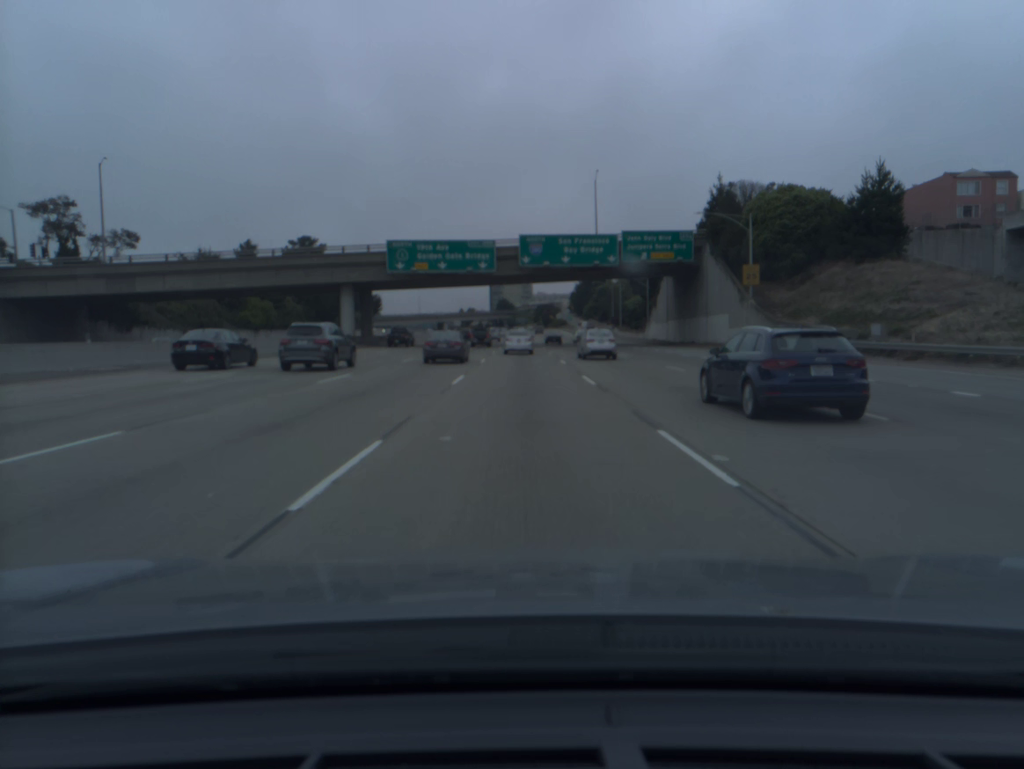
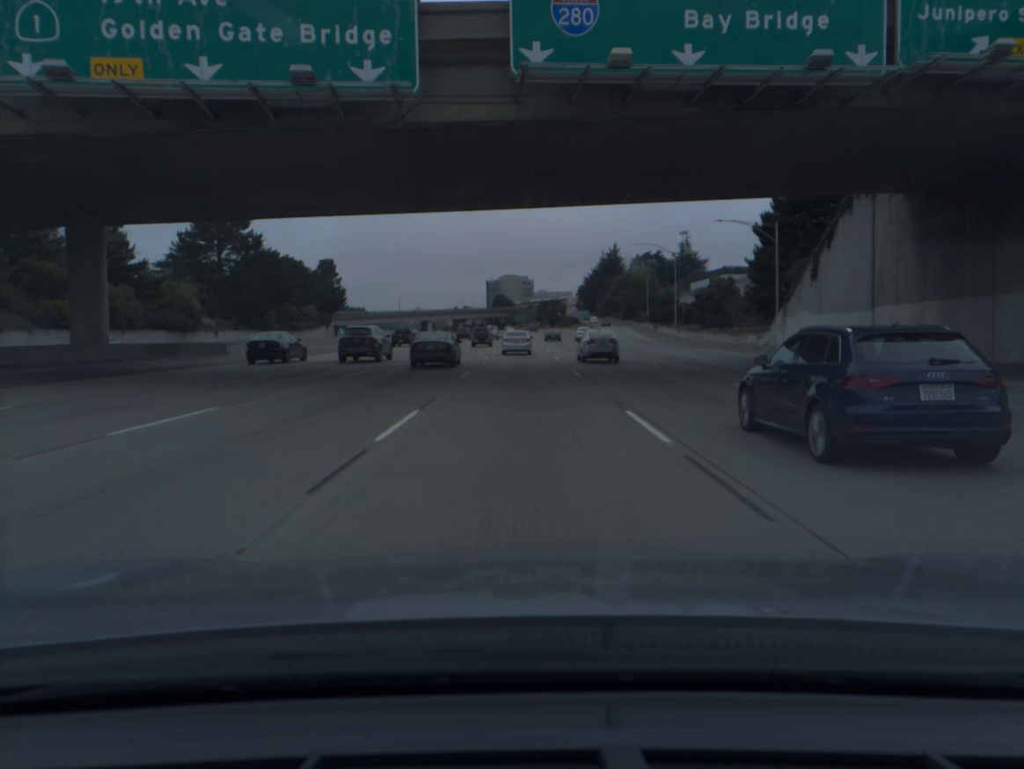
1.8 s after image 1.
(0.0, +53.3) m; 0°
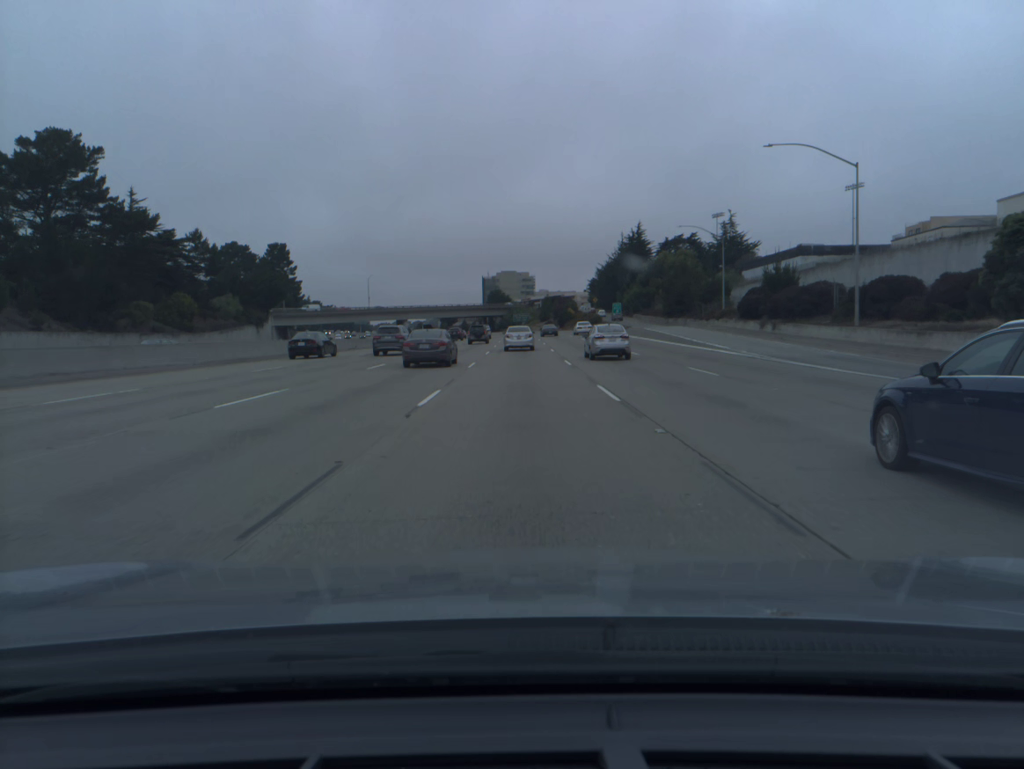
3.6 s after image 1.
(-0.1, +52.7) m; 0°
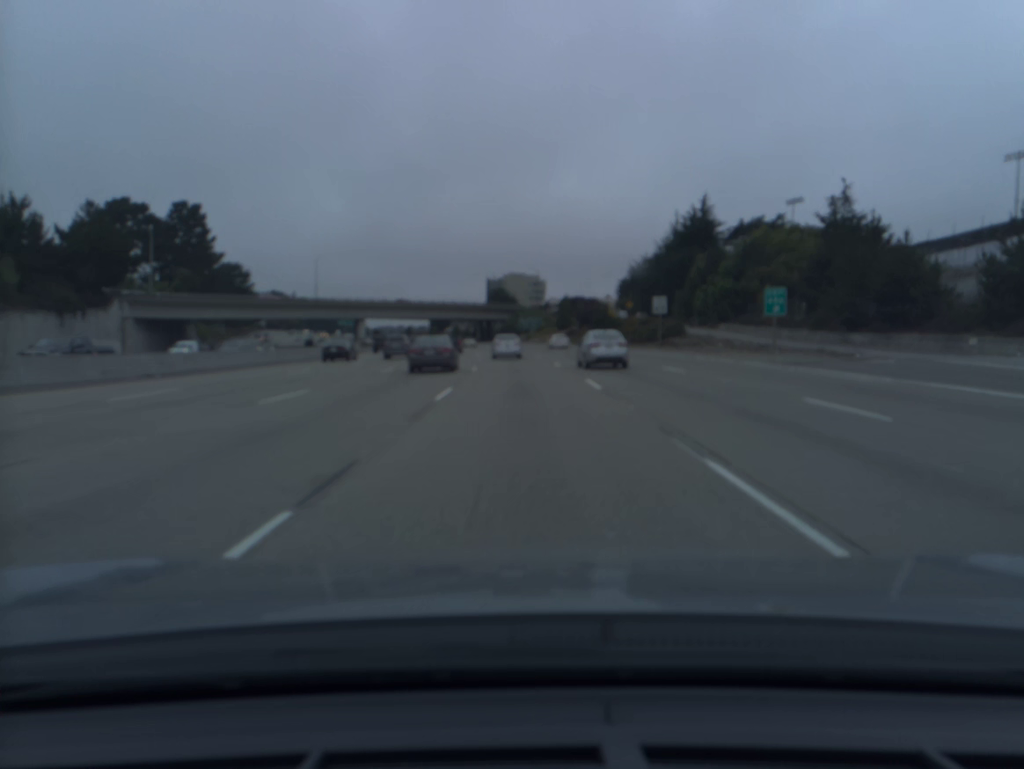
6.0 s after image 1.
(-0.2, +69.3) m; -1°
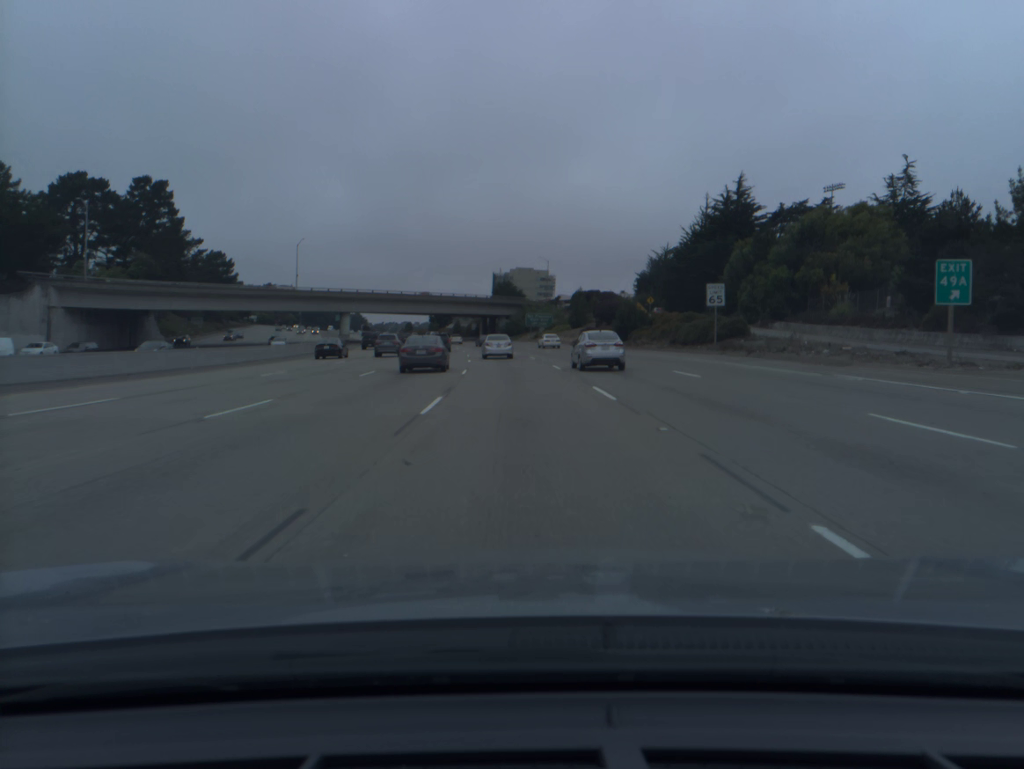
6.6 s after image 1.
(-0.1, +17.1) m; 0°
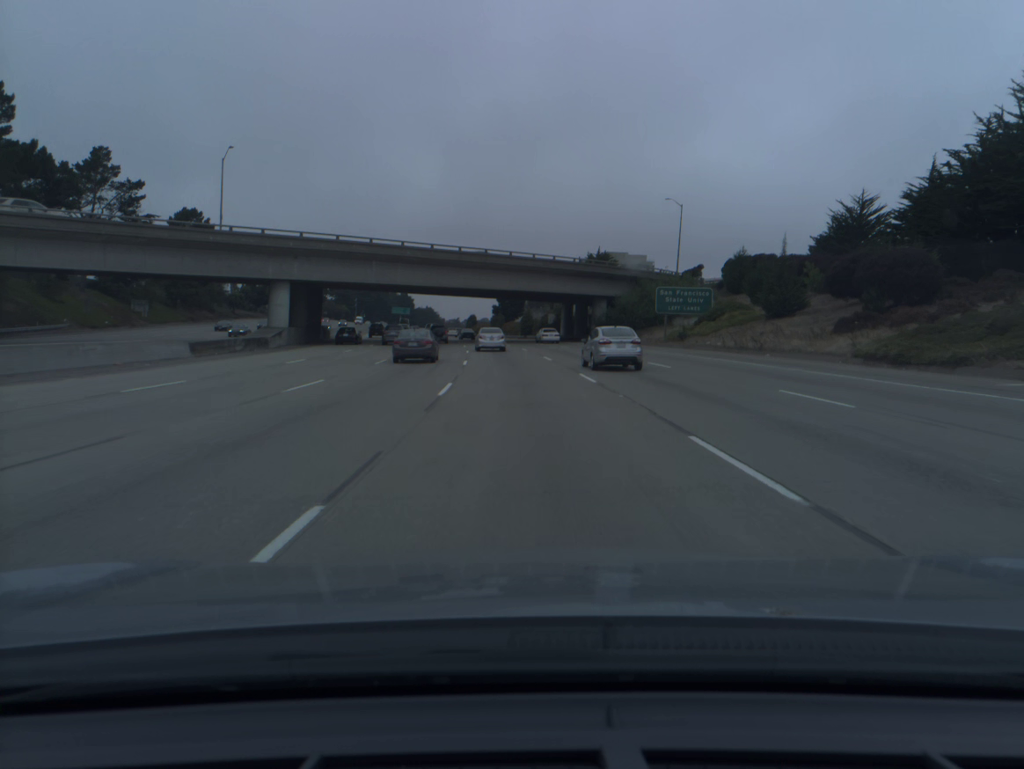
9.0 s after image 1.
(-3.0, +67.9) m; -6°
